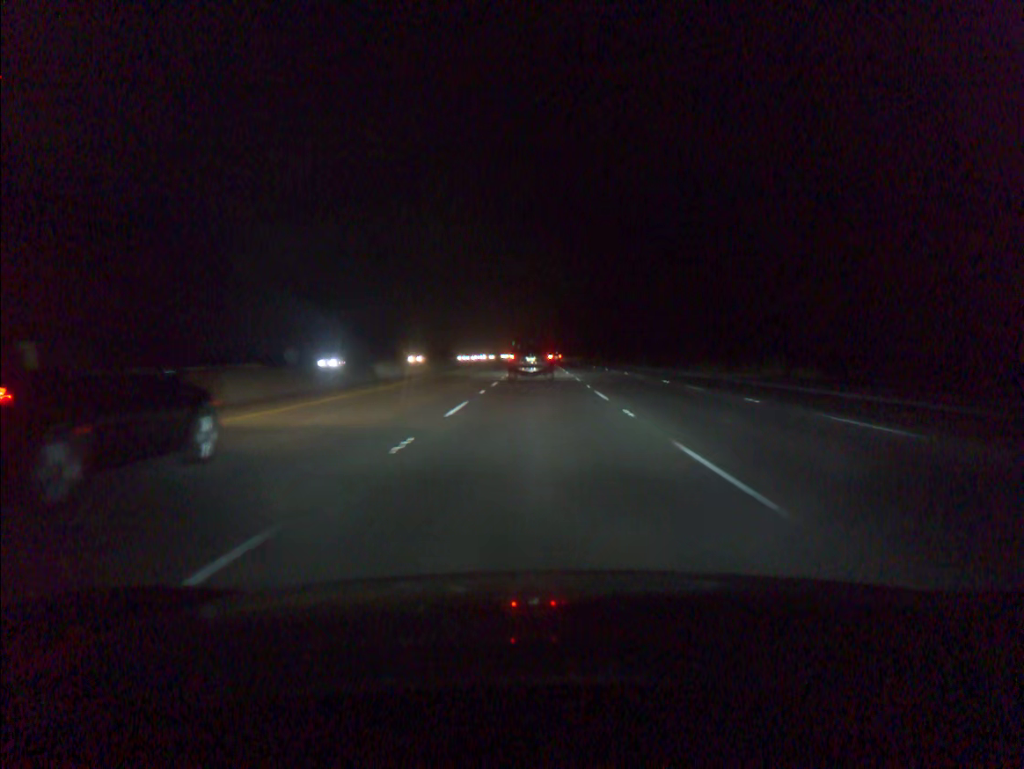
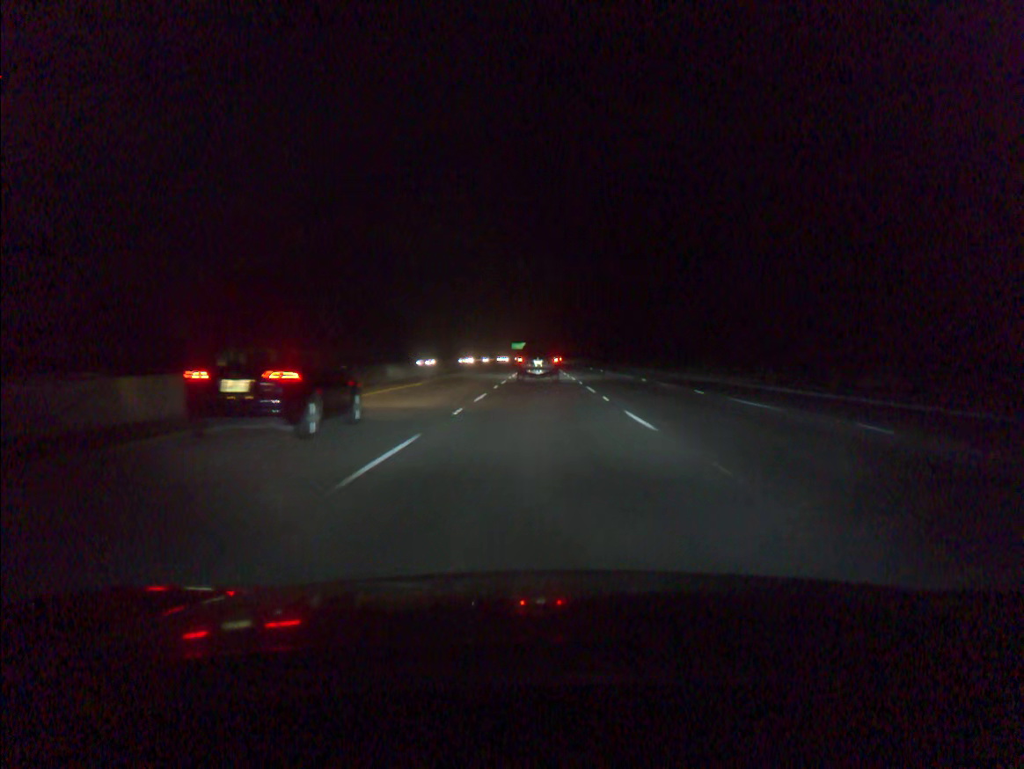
(0.0, +36.9) m; 0°
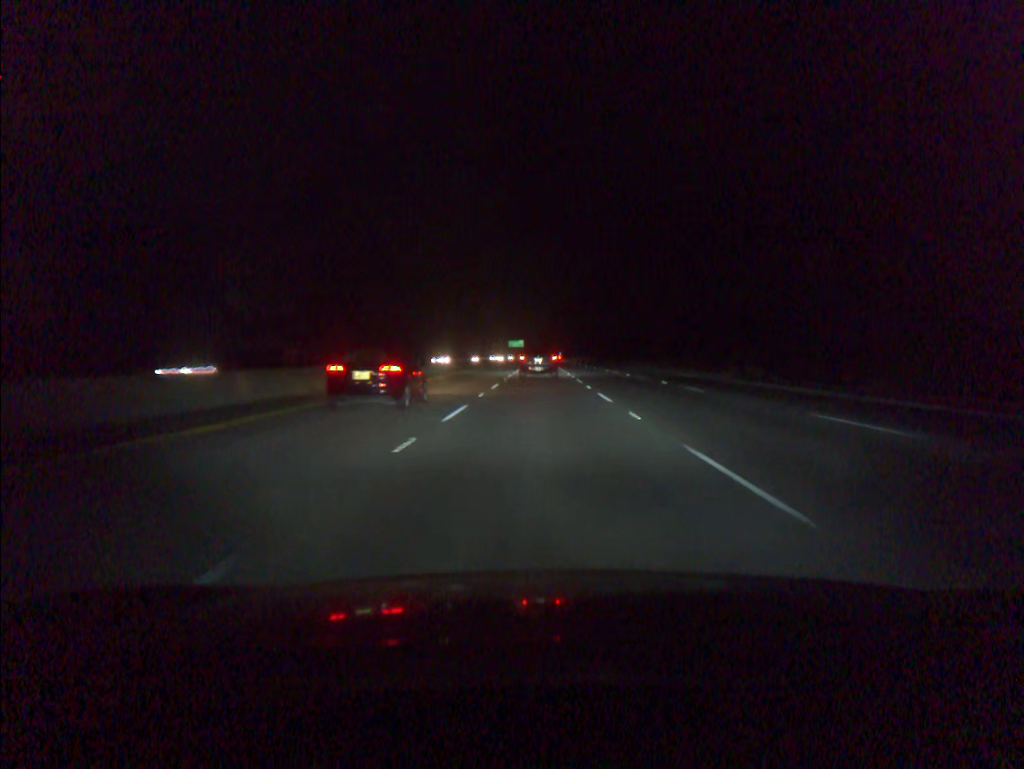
(0.0, +36.2) m; 0°
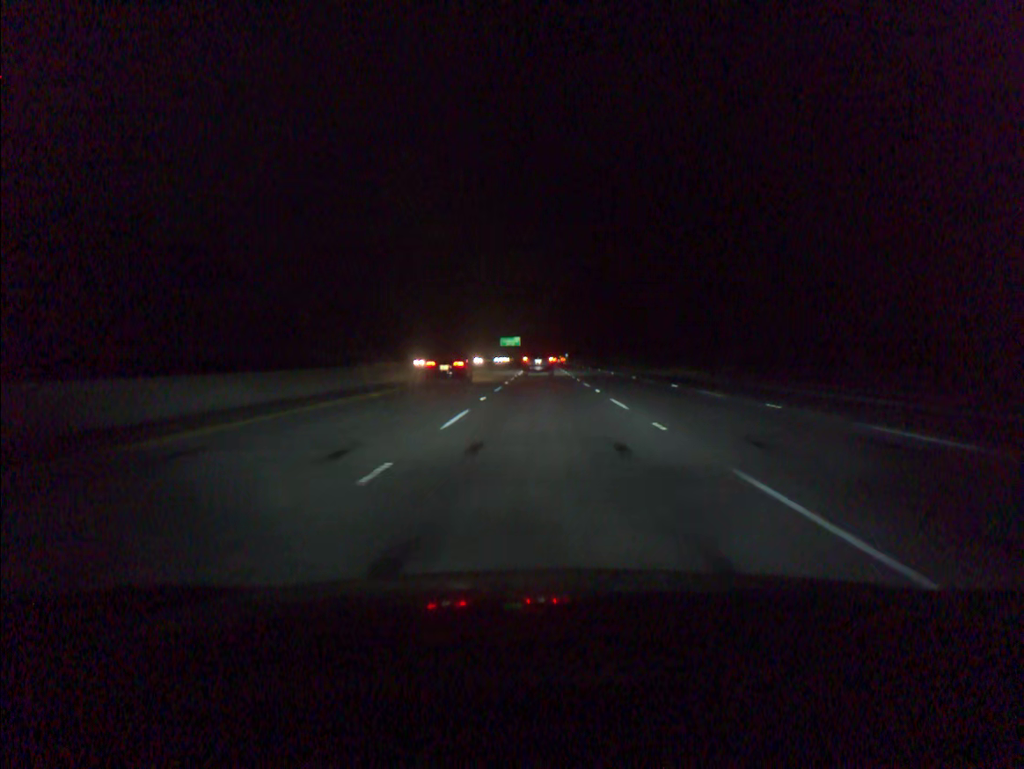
(-0.2, +89.5) m; 0°
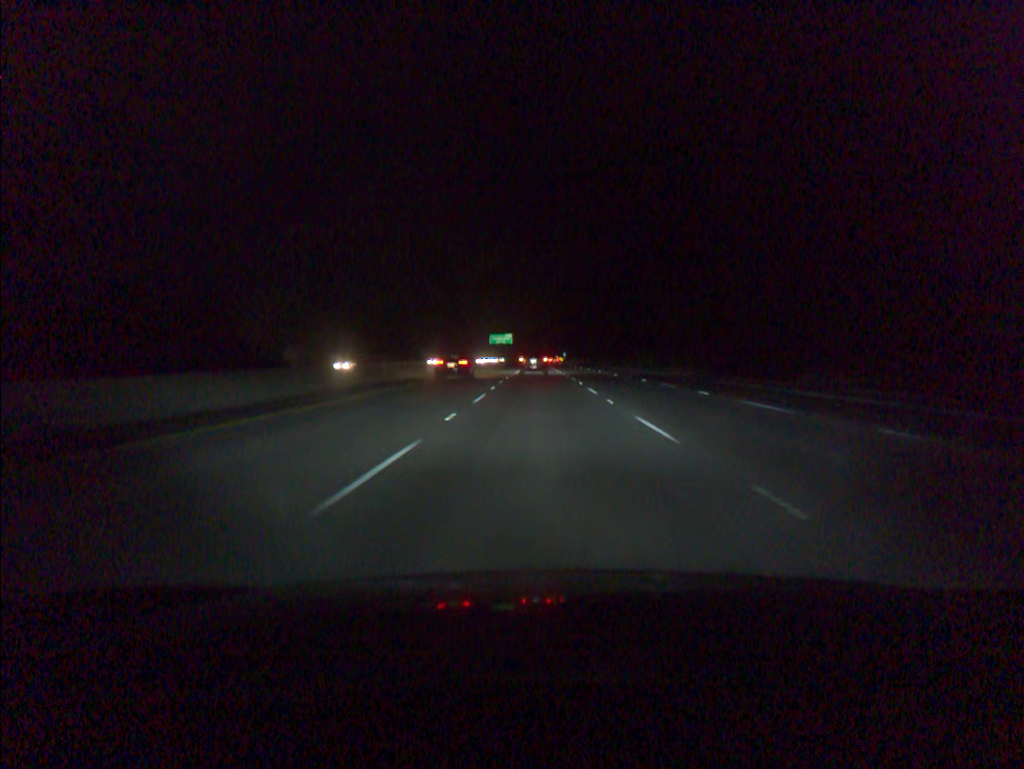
(+0.1, +36.1) m; 0°
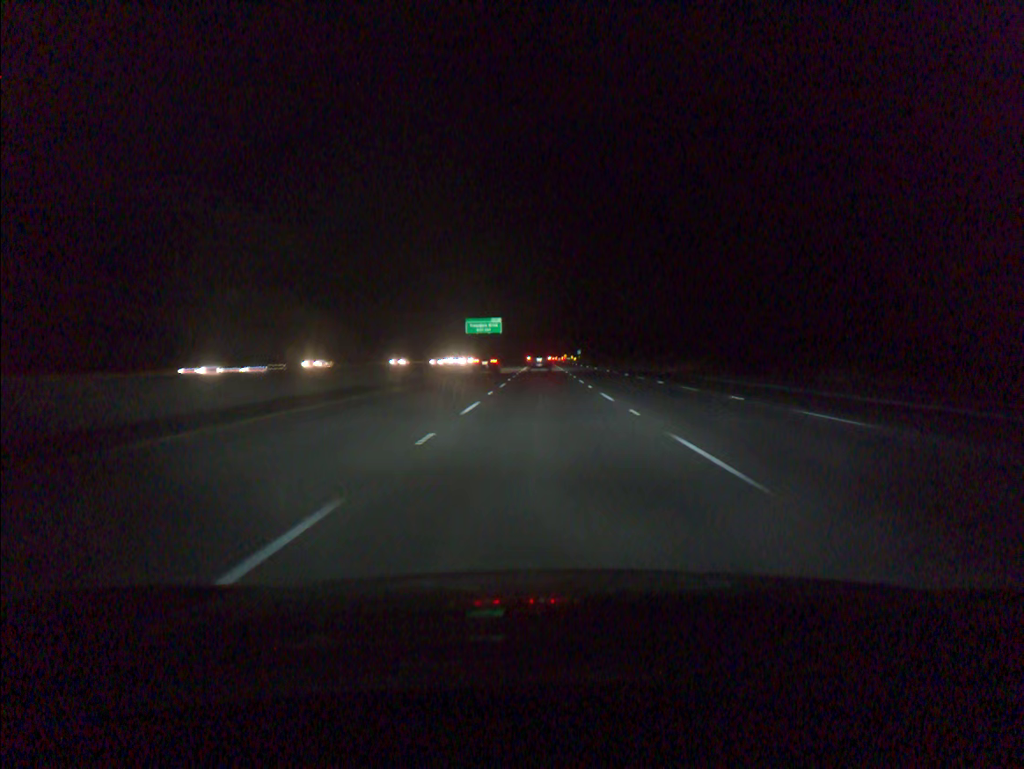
(-0.4, +91.6) m; 0°
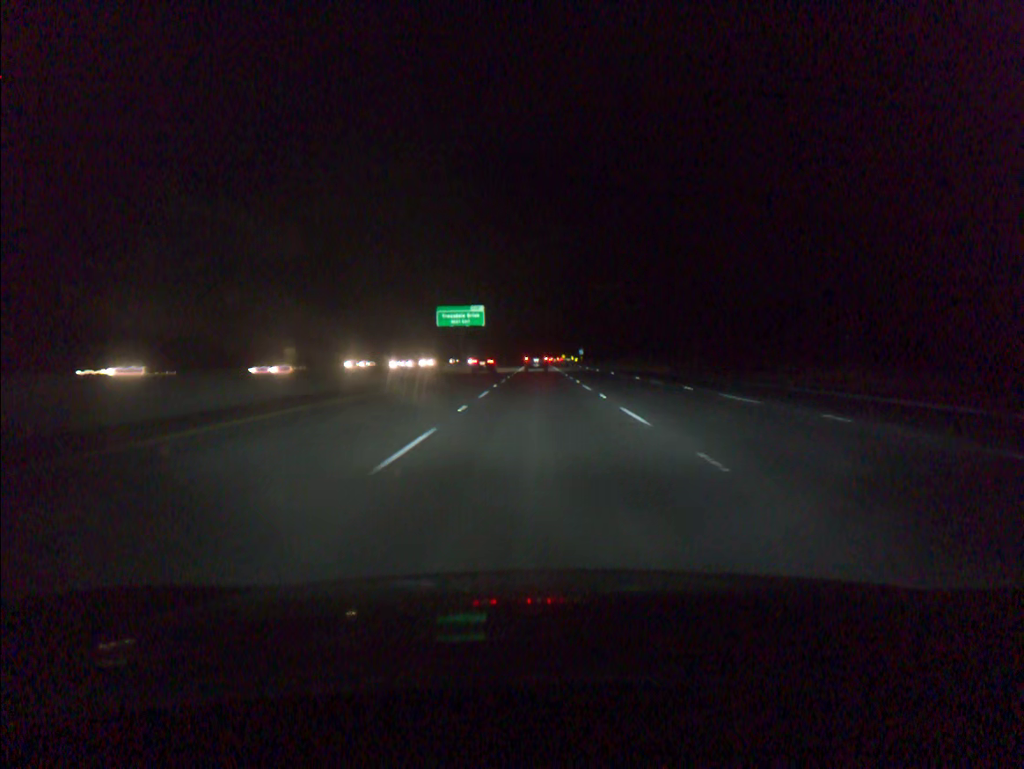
(+0.1, +37.2) m; 0°
